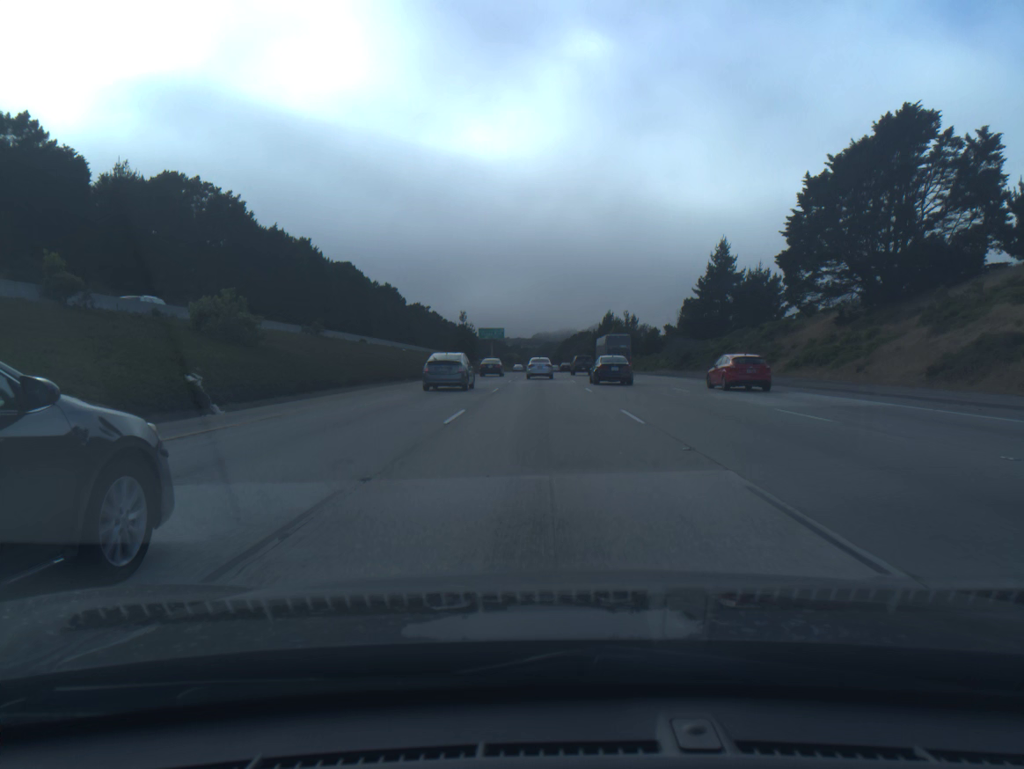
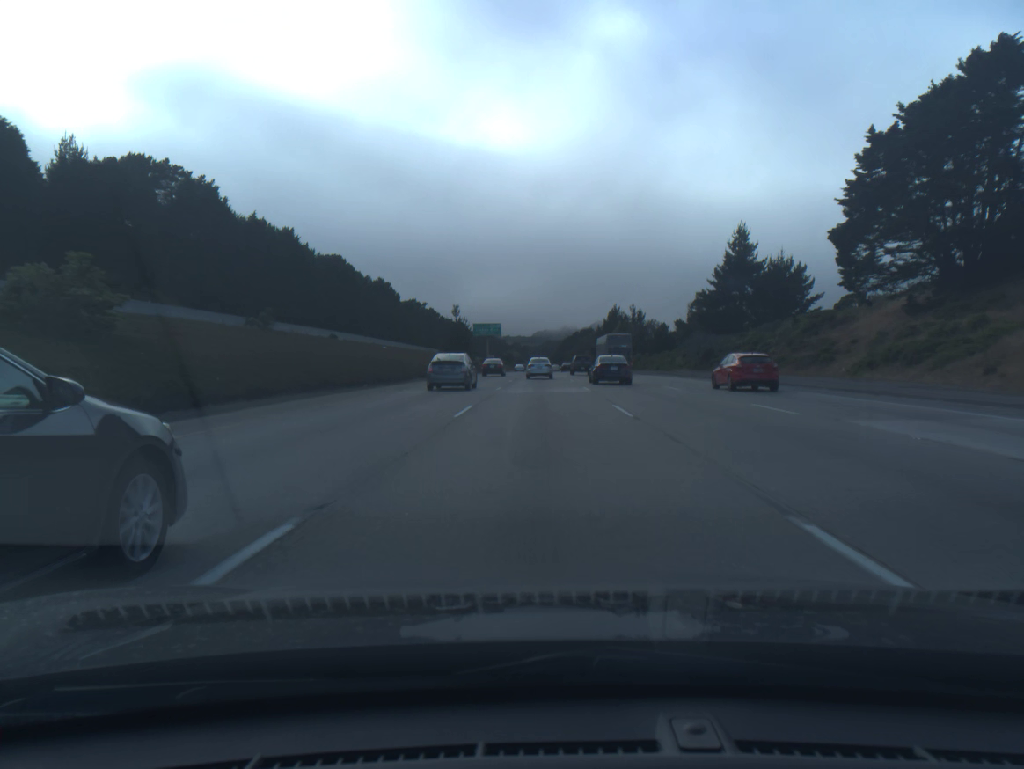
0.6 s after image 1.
(0.0, +12.6) m; 0°
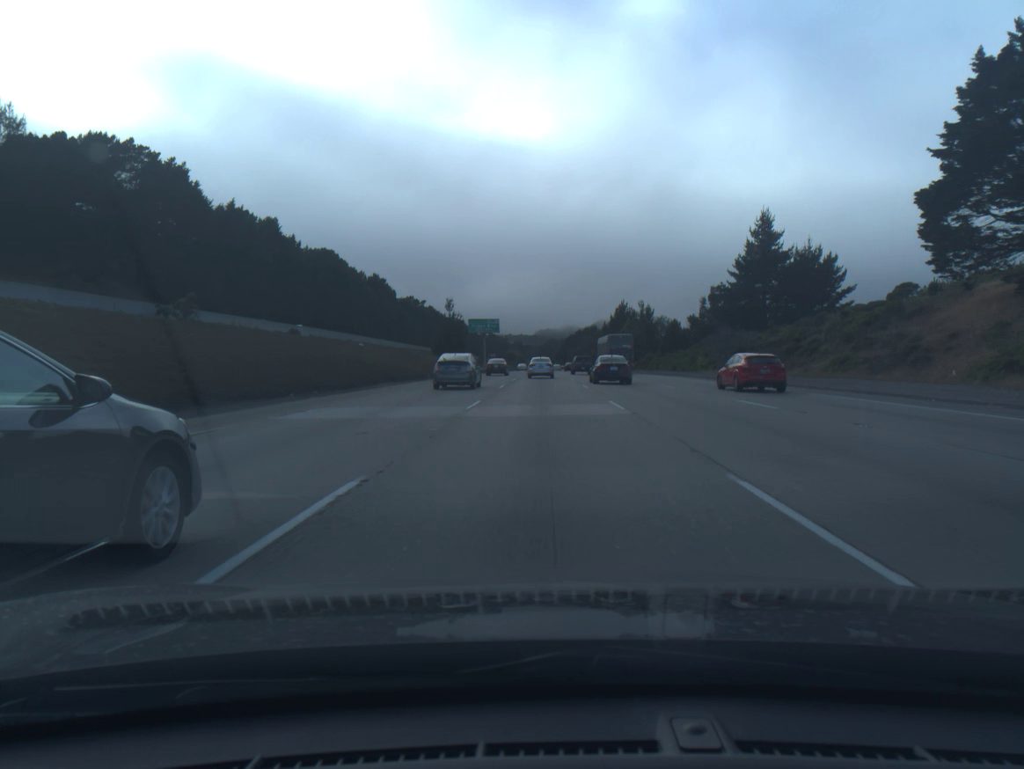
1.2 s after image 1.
(0.0, +12.7) m; 0°
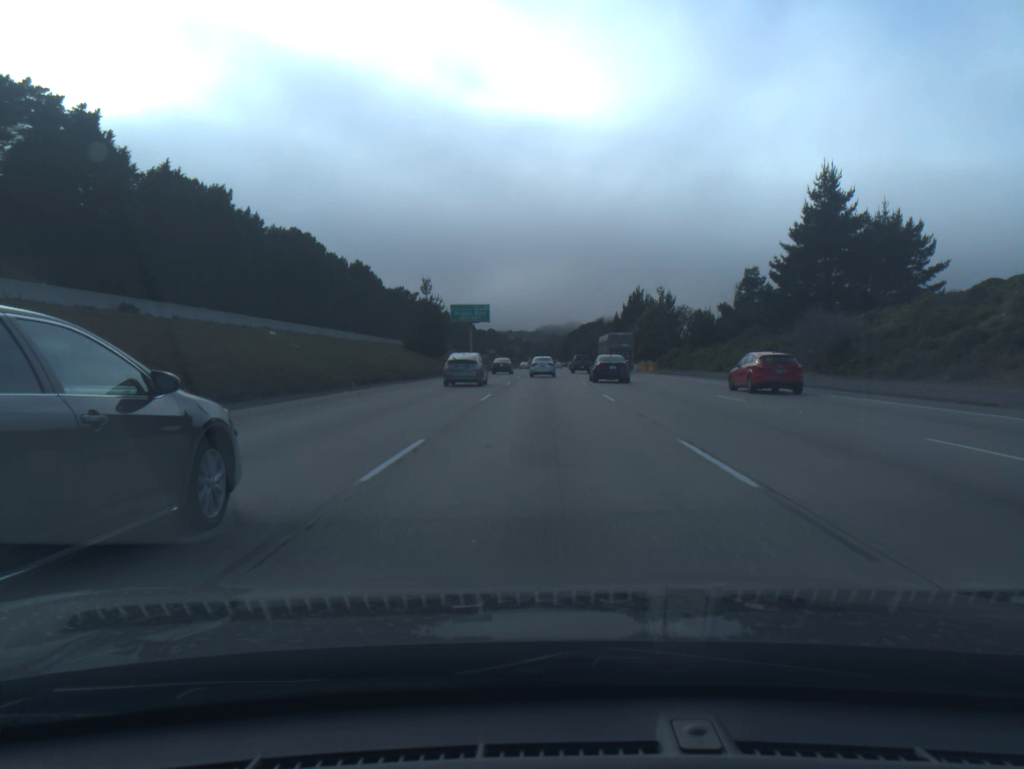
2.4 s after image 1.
(0.0, +25.6) m; 0°
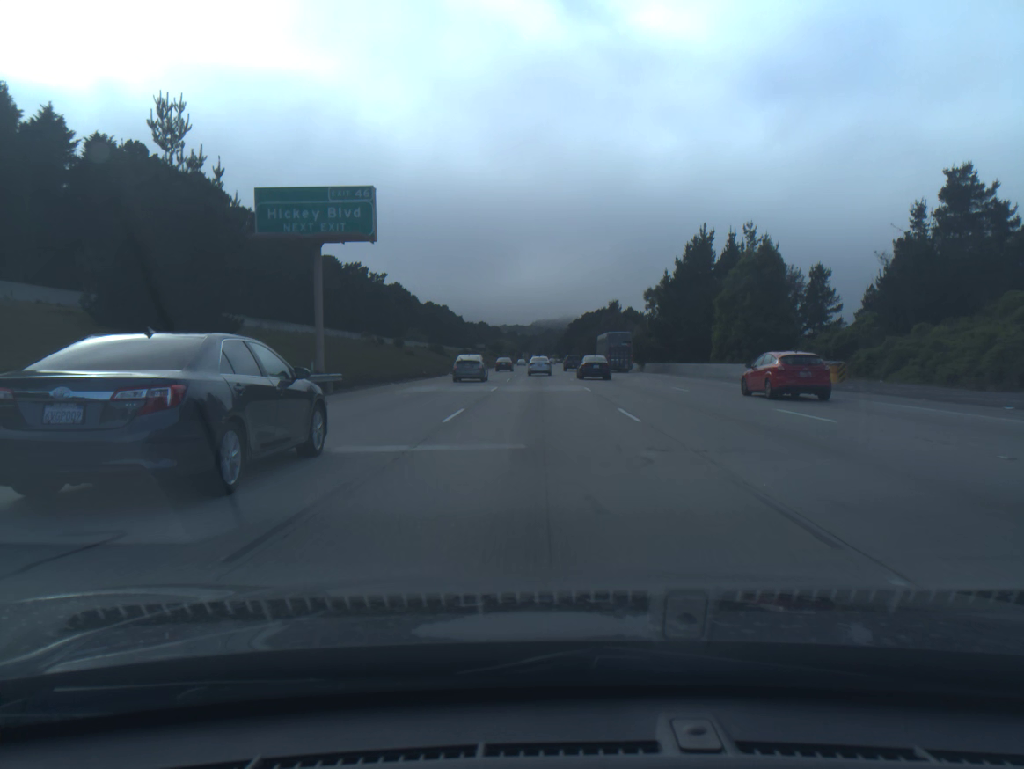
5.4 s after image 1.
(+0.2, +65.8) m; 0°
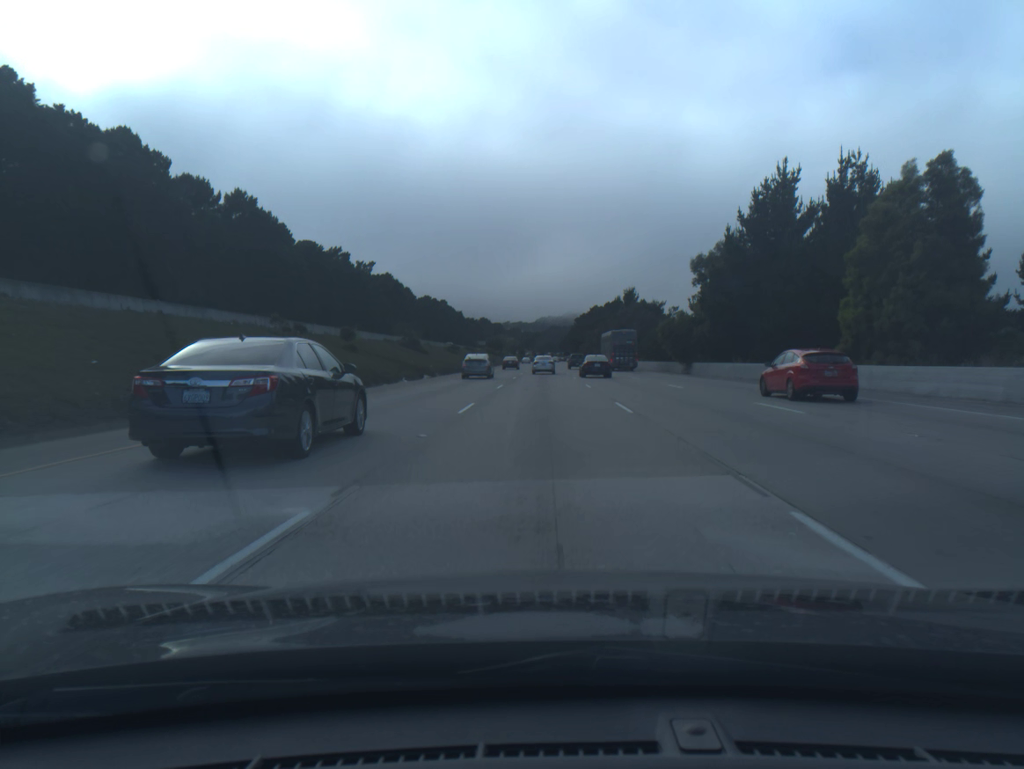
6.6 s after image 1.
(-0.1, +27.1) m; 0°
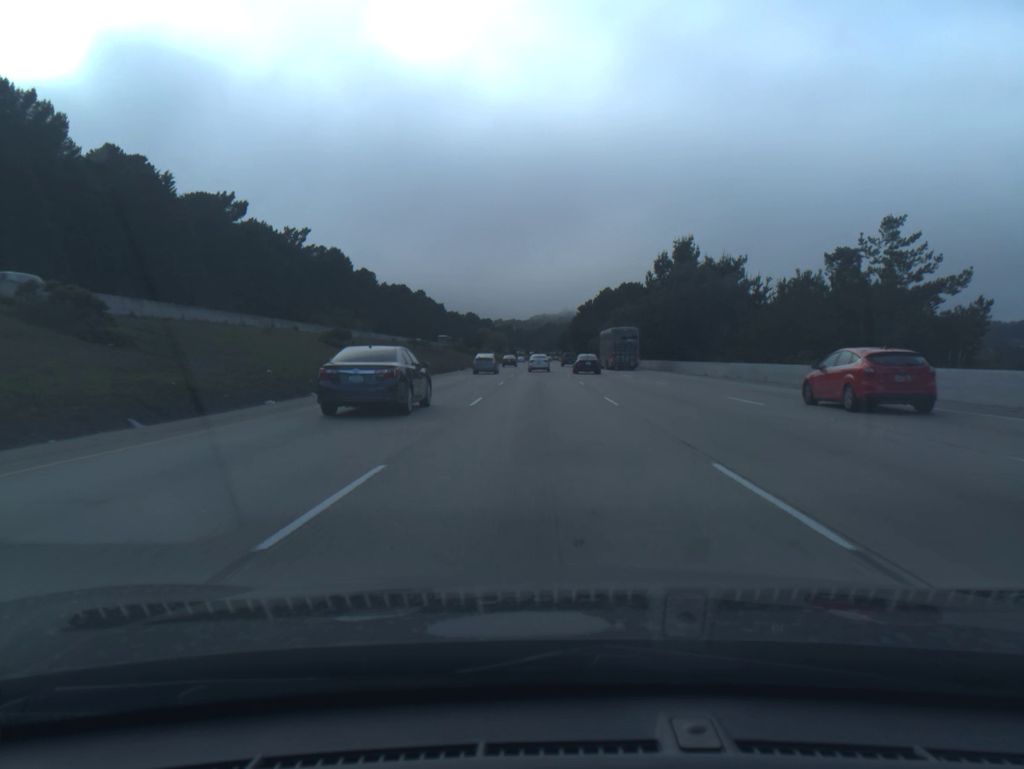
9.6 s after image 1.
(+0.1, +70.3) m; 0°
